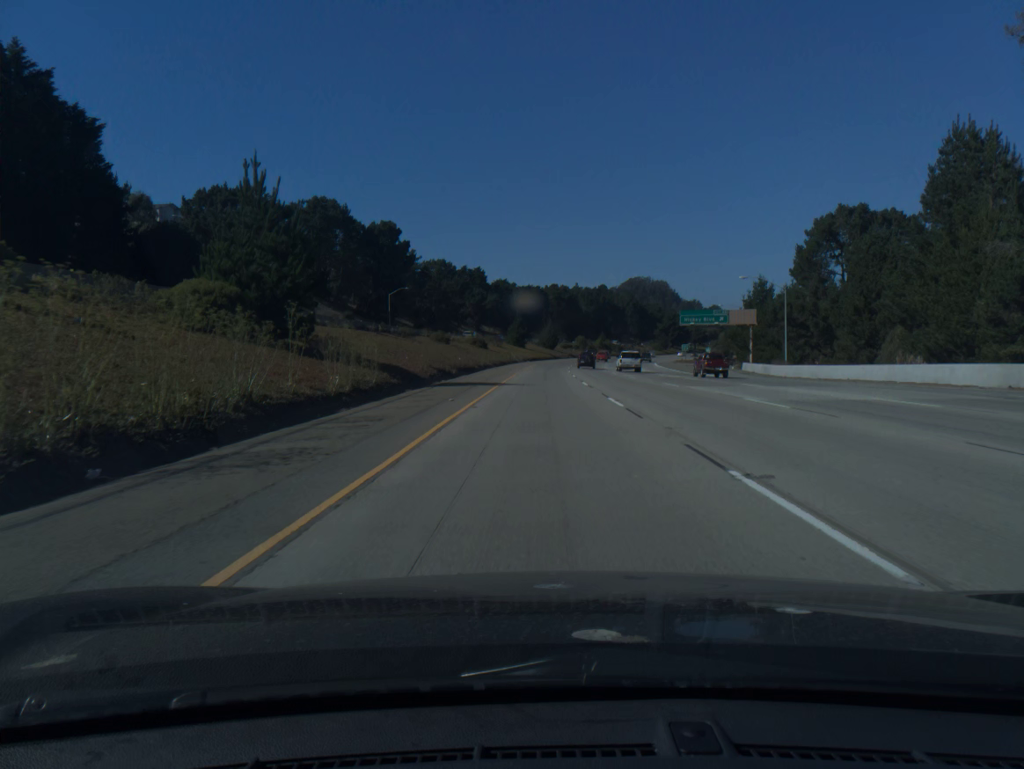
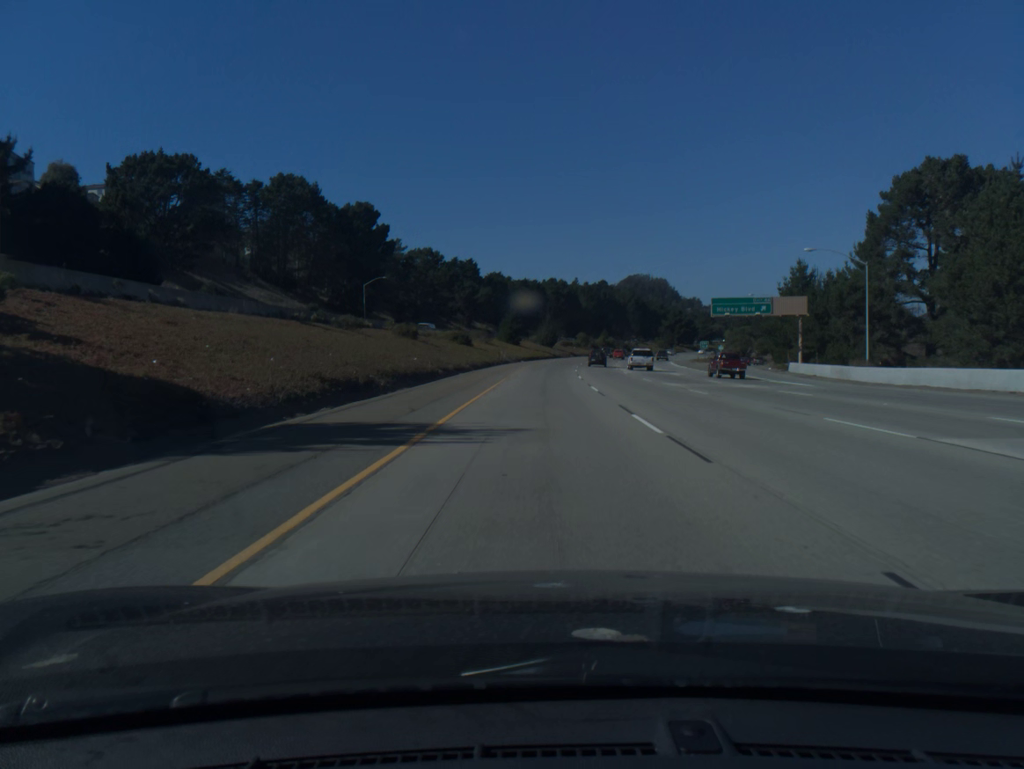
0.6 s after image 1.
(0.0, +21.0) m; 0°
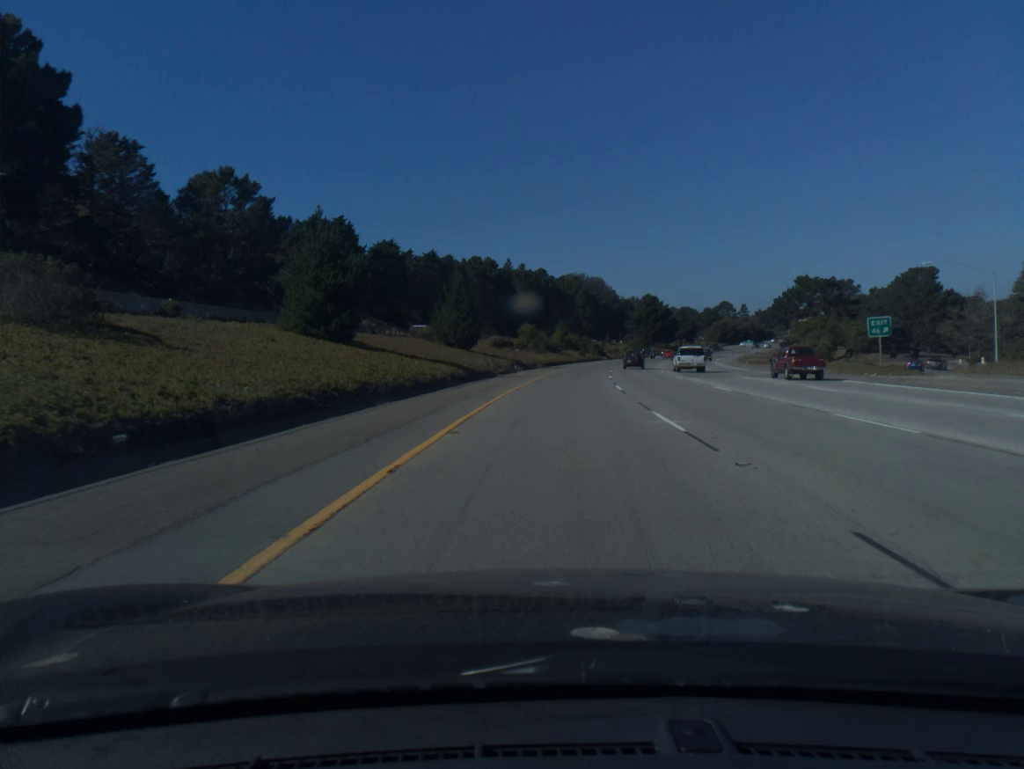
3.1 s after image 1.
(+2.3, +87.4) m; +5°
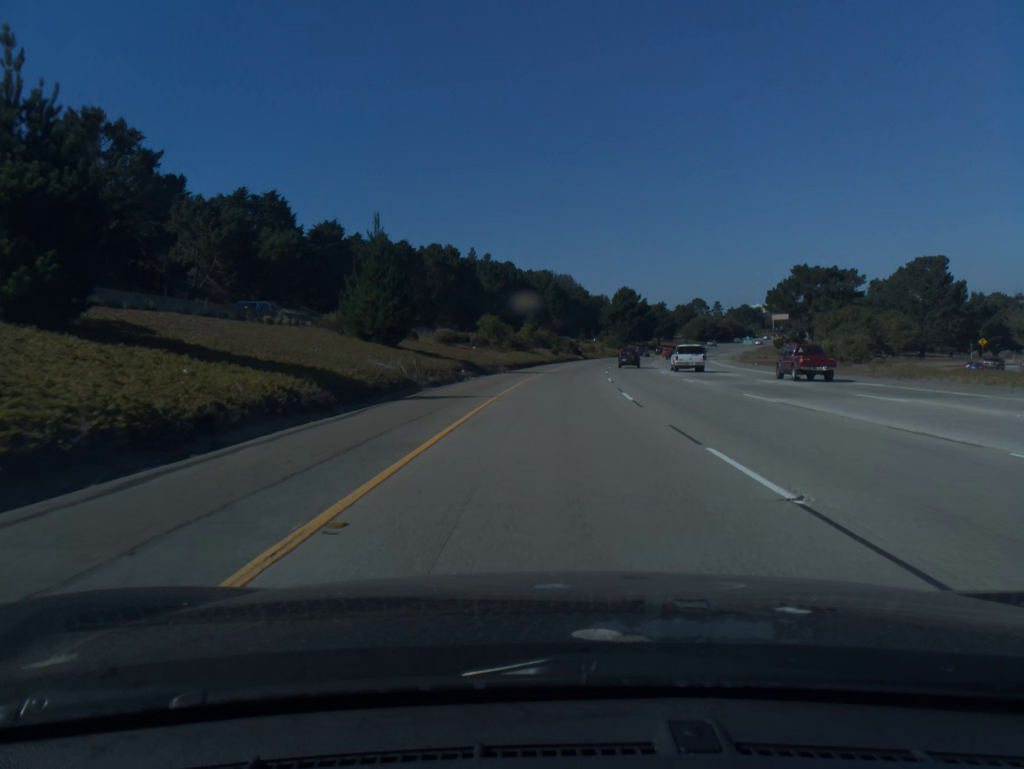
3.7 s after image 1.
(+0.4, +21.0) m; +2°
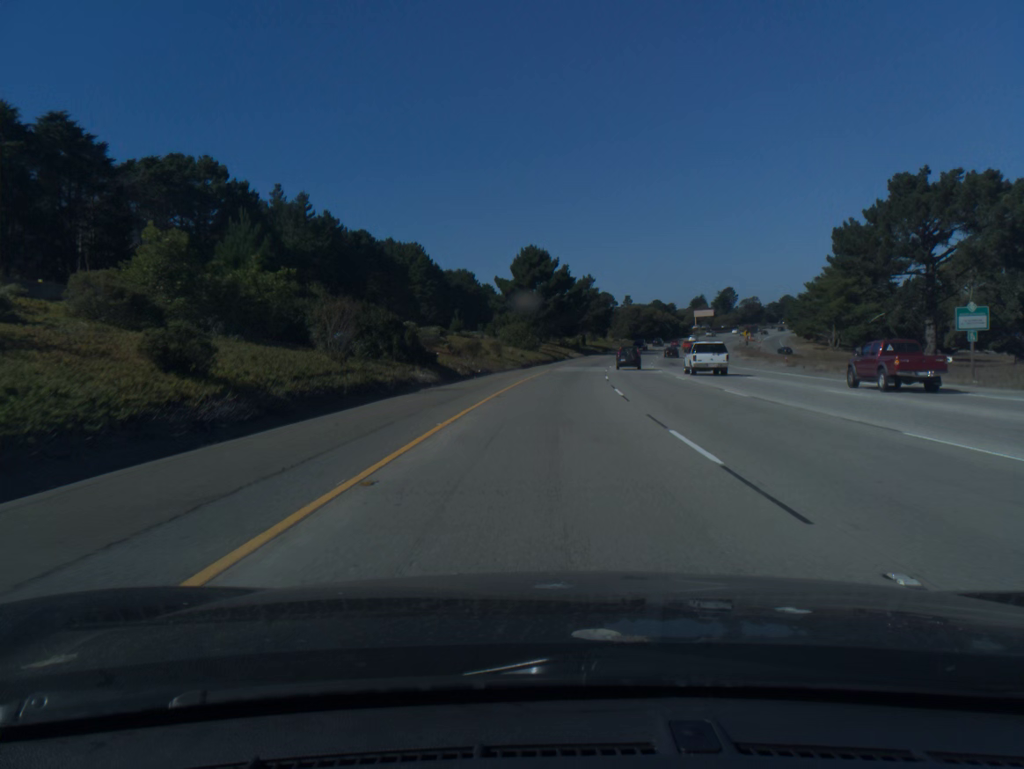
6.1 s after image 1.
(+6.3, +85.3) m; +8°
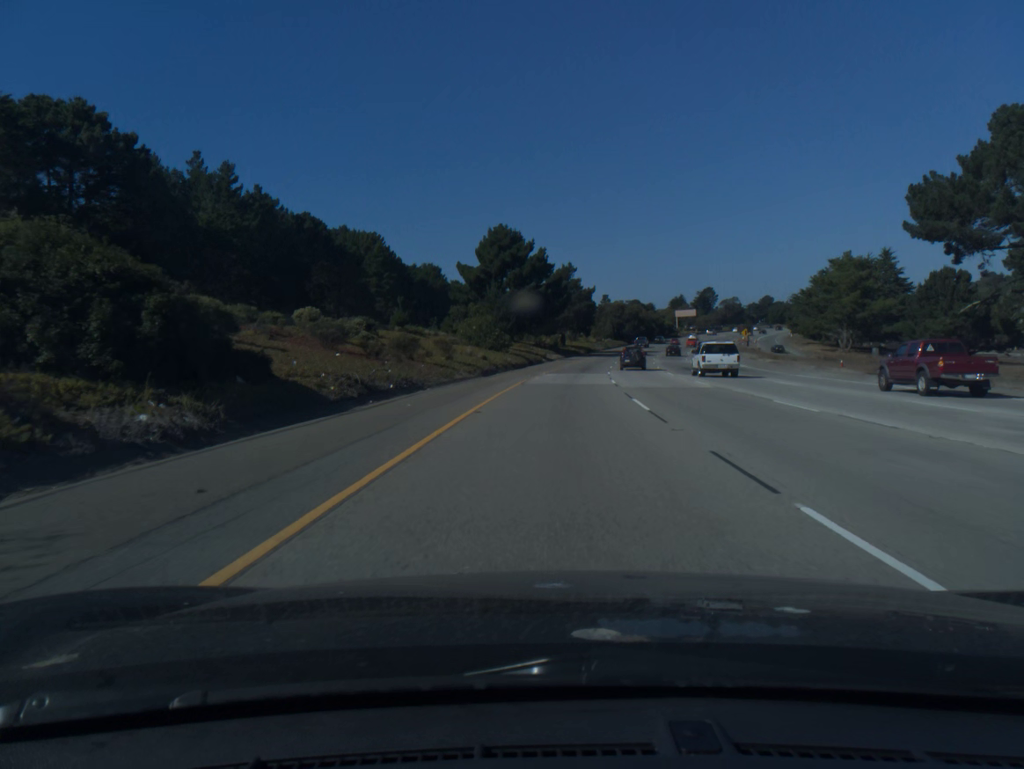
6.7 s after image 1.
(+0.3, +21.0) m; +2°
